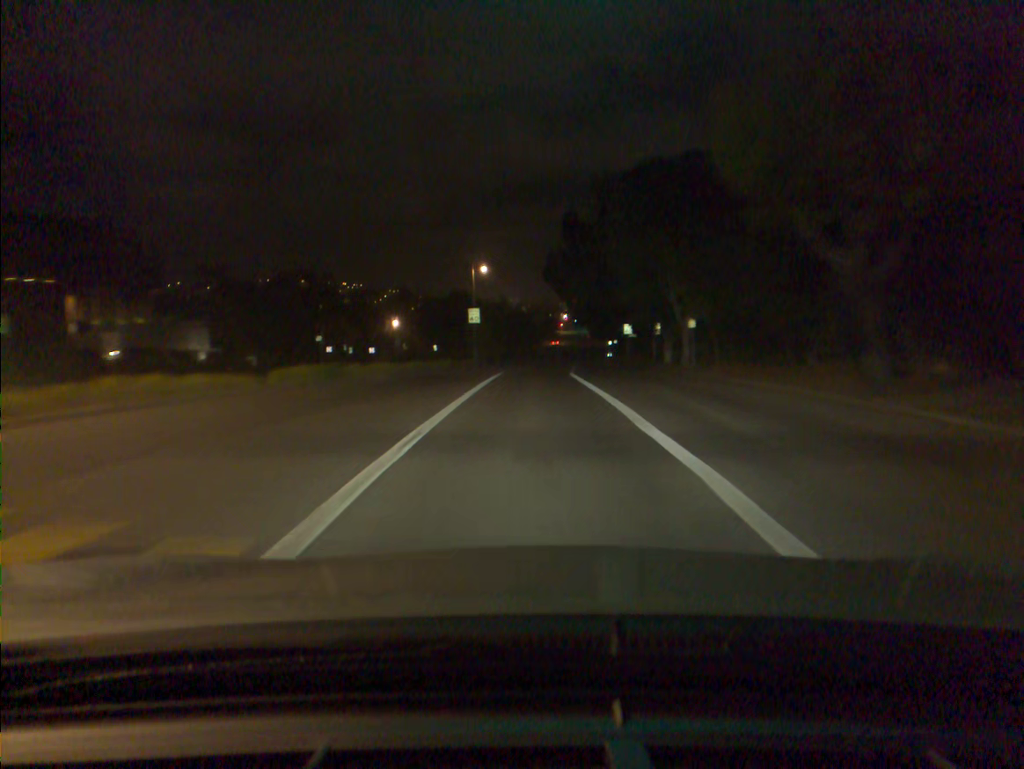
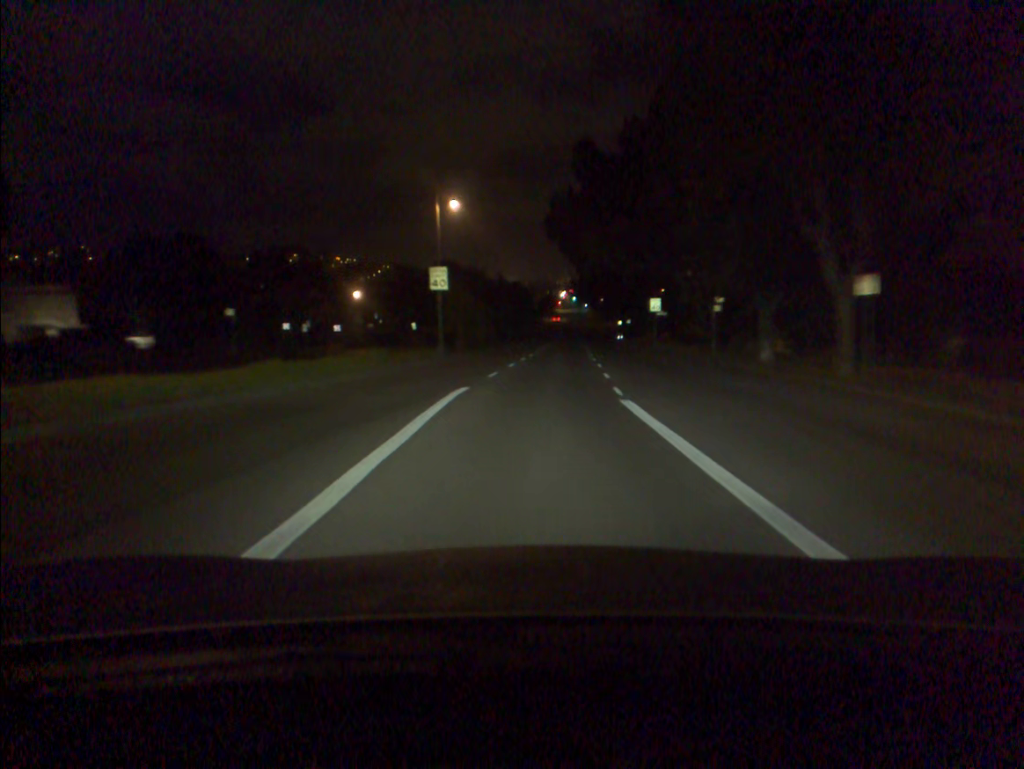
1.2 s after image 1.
(-0.1, +23.0) m; 0°
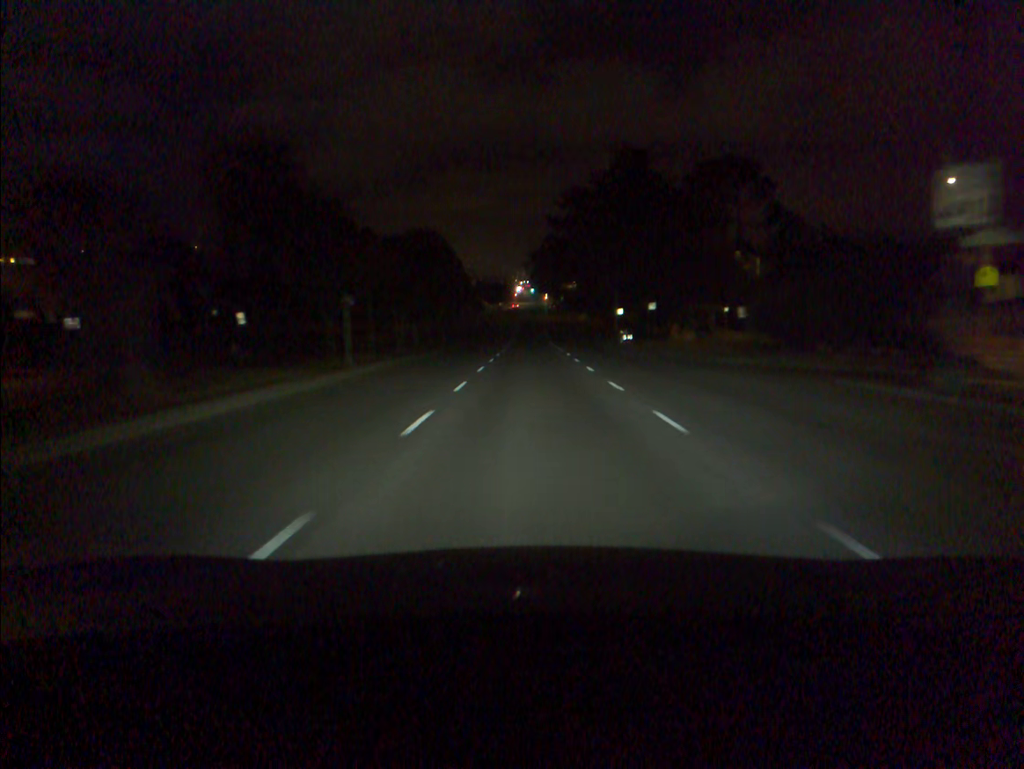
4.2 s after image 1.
(+2.2, +57.7) m; +3°
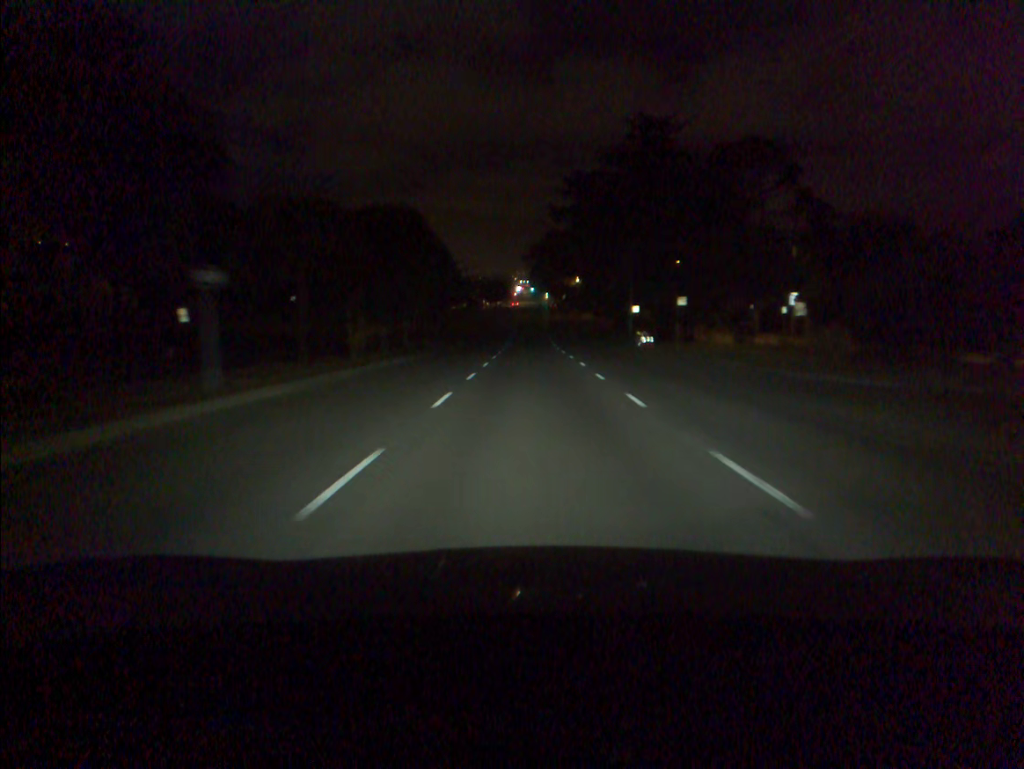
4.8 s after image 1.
(0.0, +11.4) m; 0°
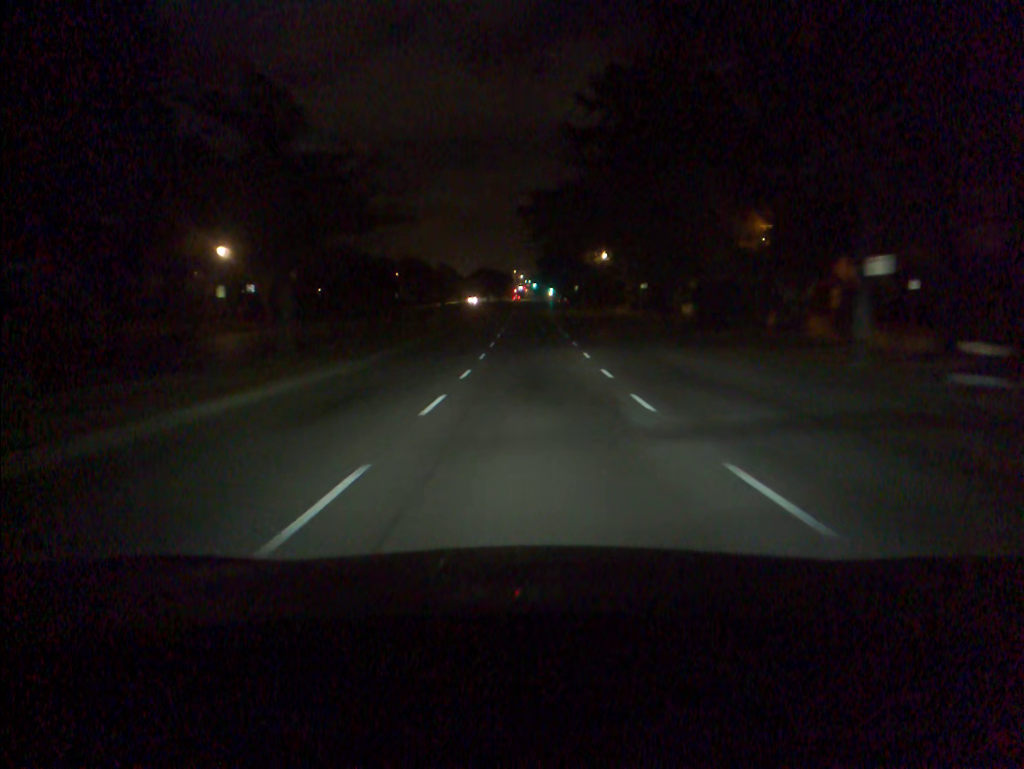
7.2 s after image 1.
(+0.1, +45.1) m; 0°
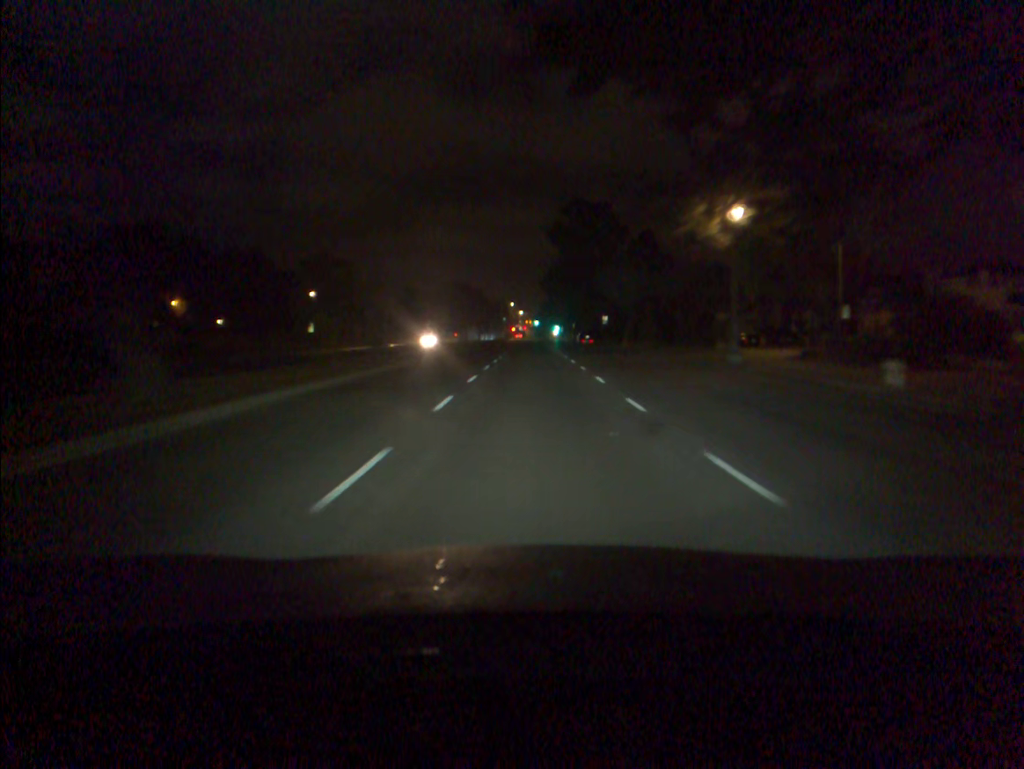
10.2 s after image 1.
(-0.1, +56.2) m; 0°
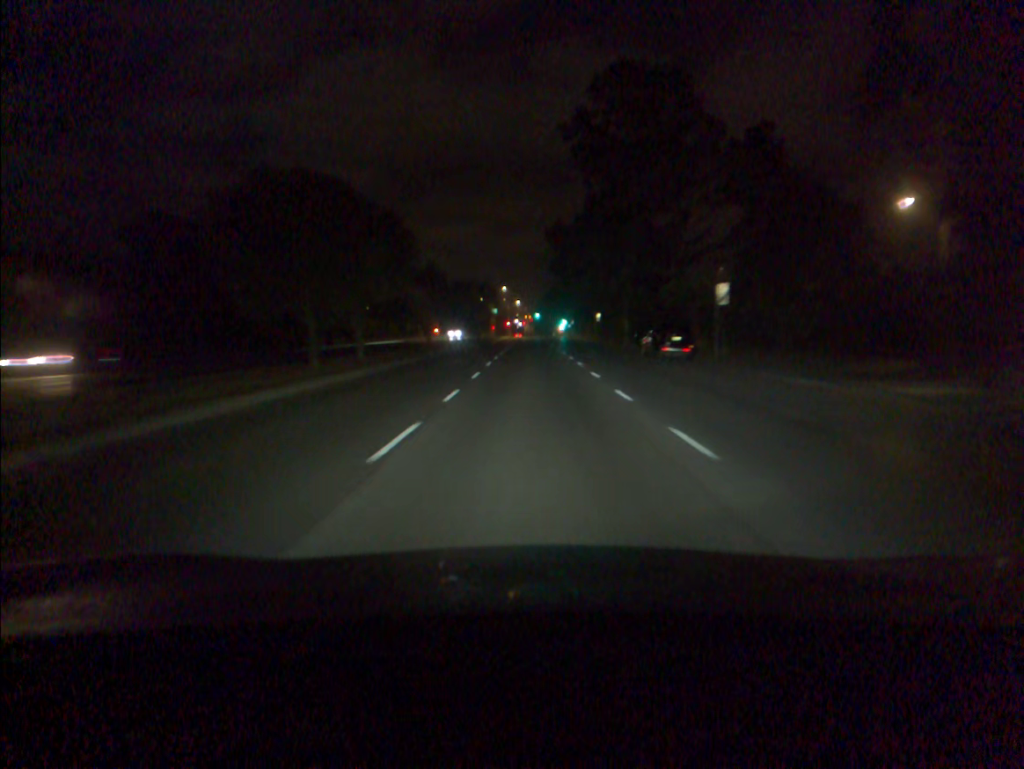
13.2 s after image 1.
(0.0, +56.6) m; 0°
